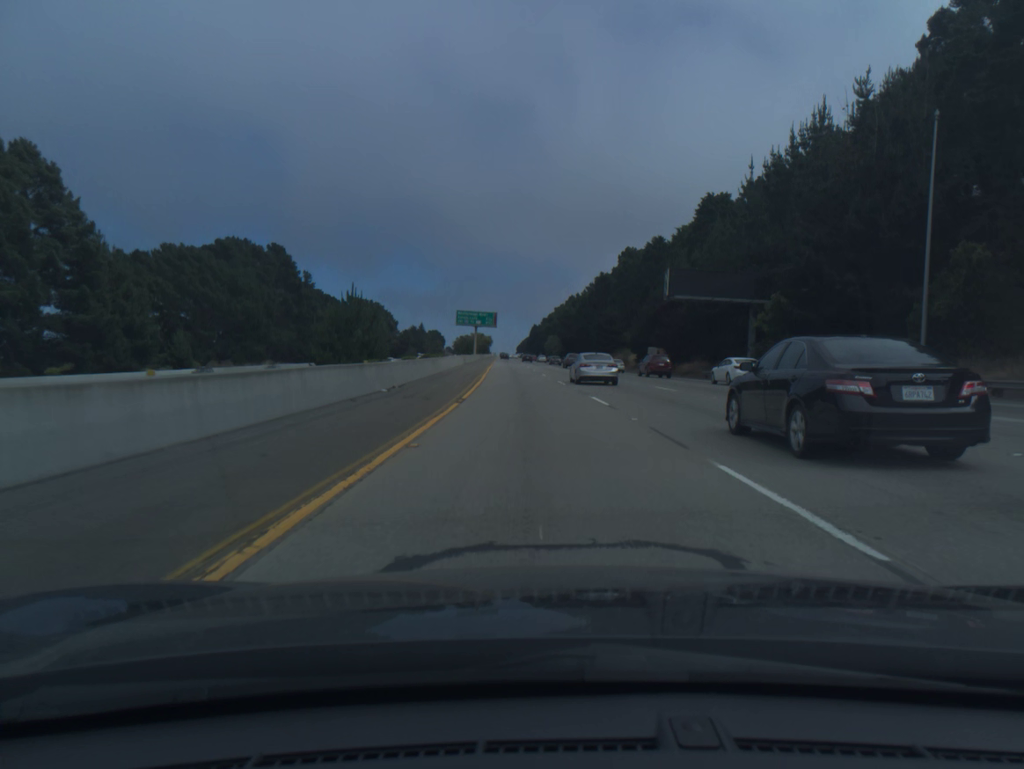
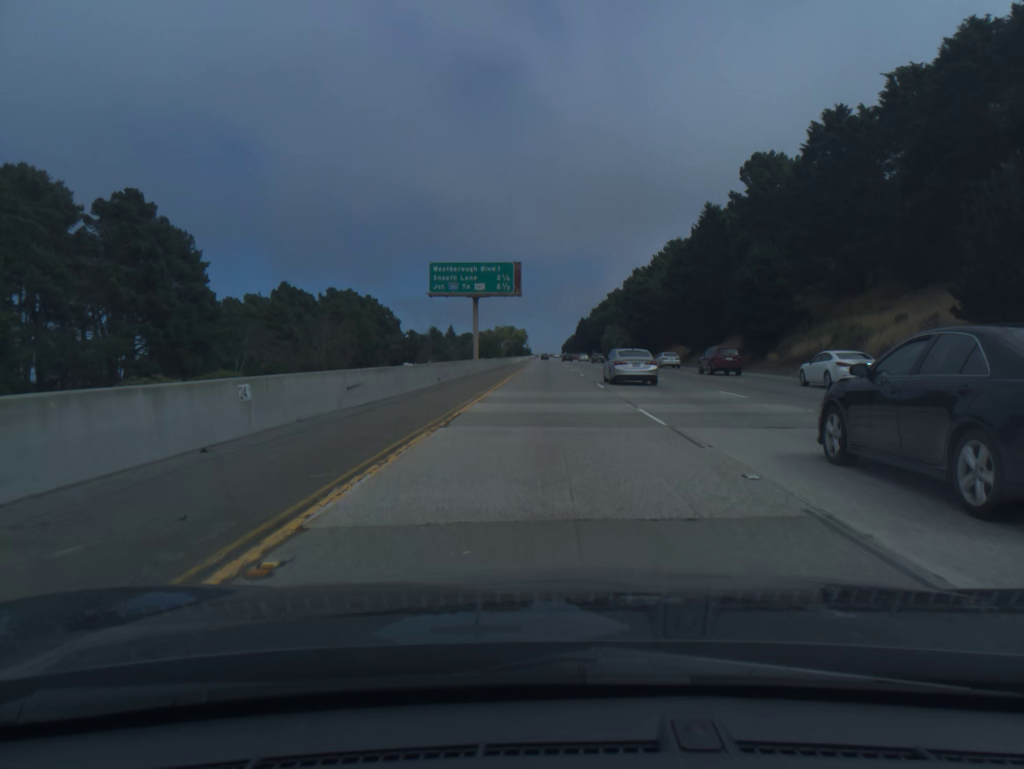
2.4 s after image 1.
(-3.2, +78.7) m; -3°
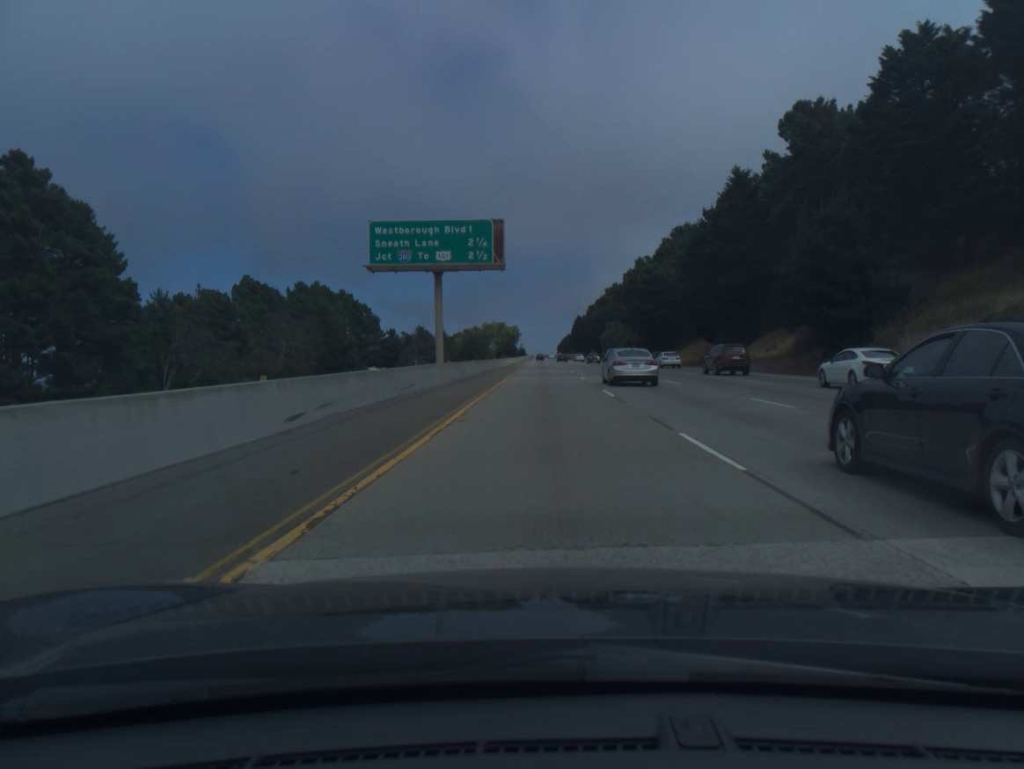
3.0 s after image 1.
(0.0, +19.6) m; 0°
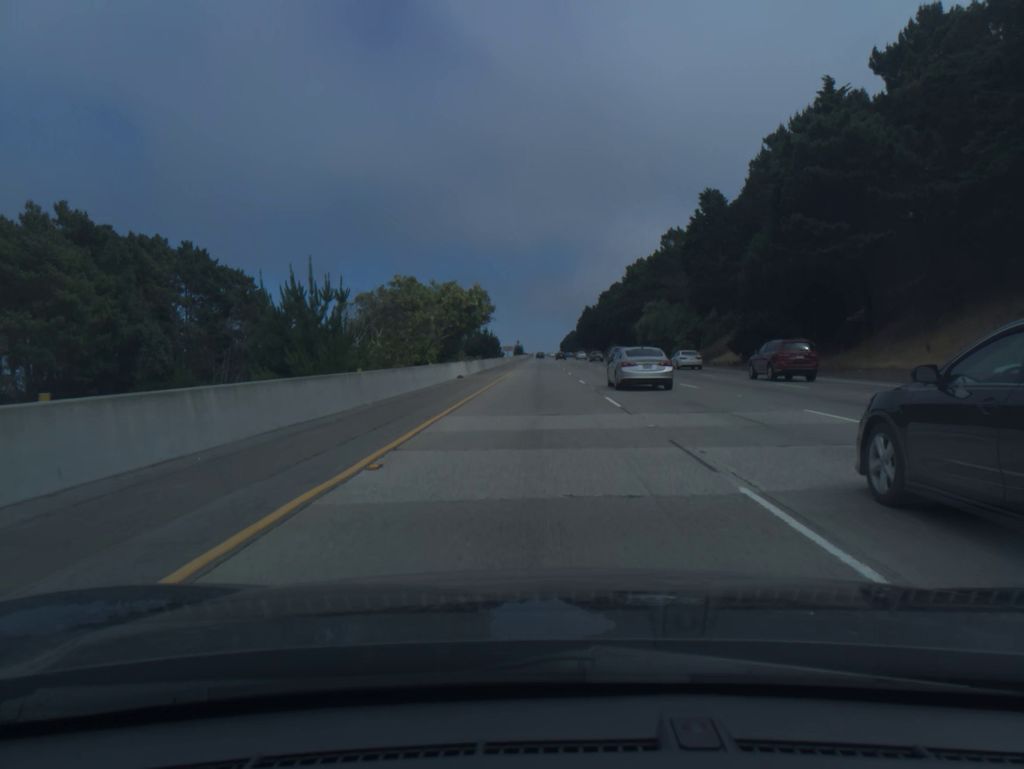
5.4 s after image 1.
(+0.1, +78.5) m; 0°
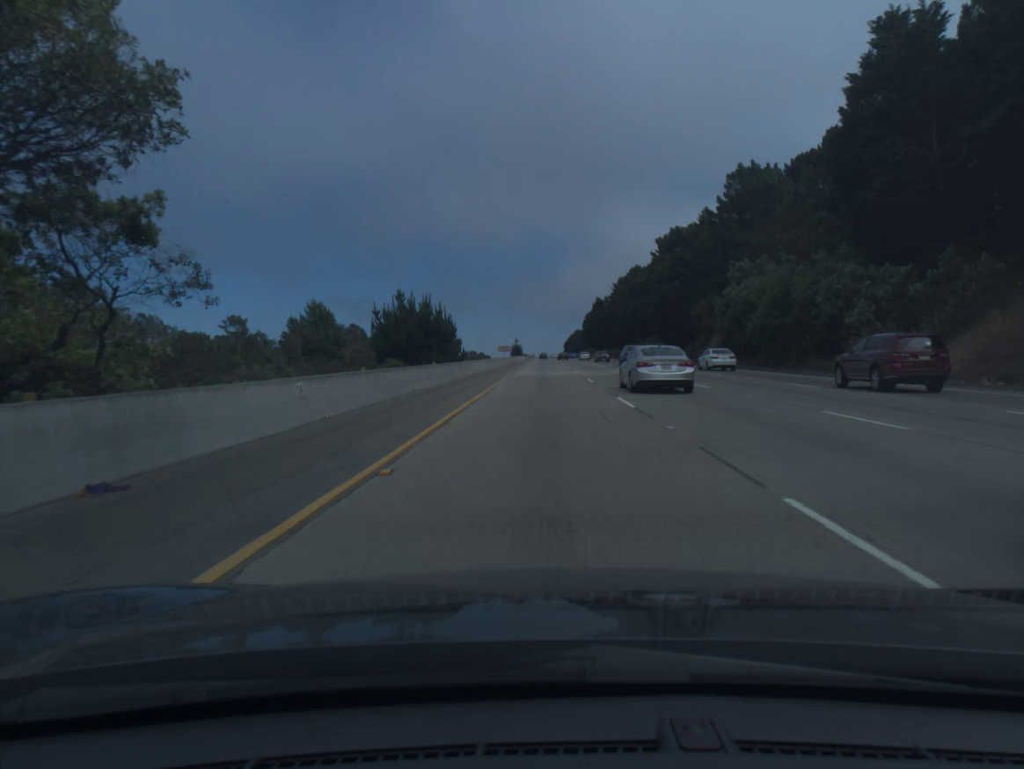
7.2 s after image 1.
(-0.1, +58.9) m; 0°
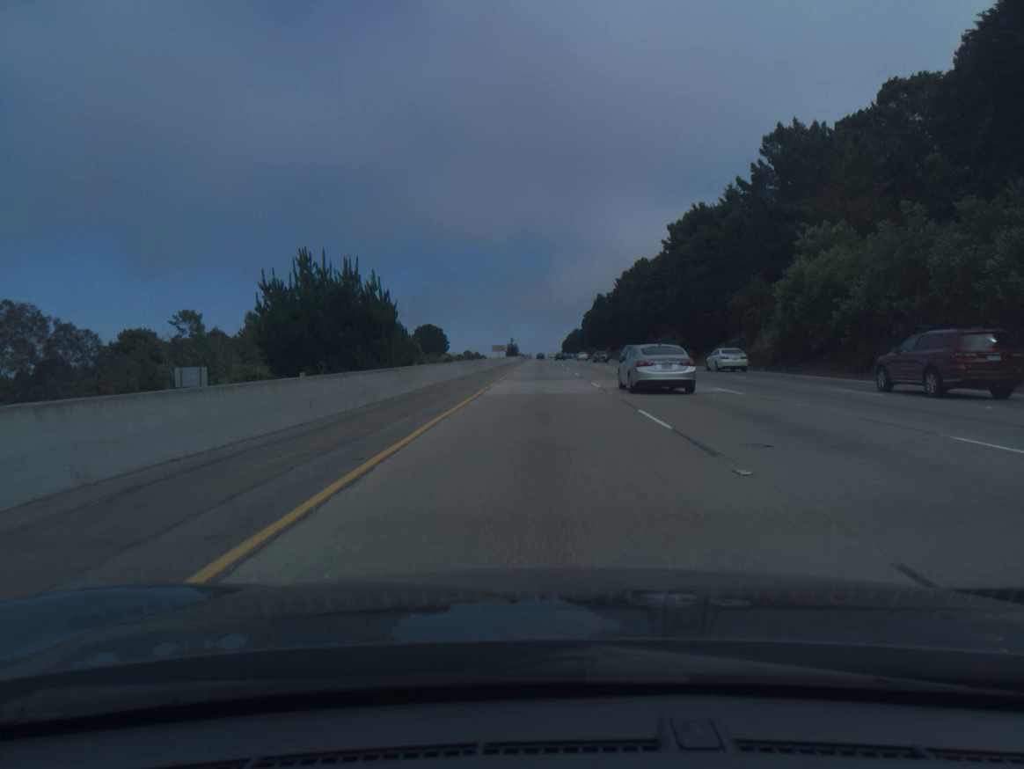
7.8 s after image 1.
(0.0, +19.7) m; 0°
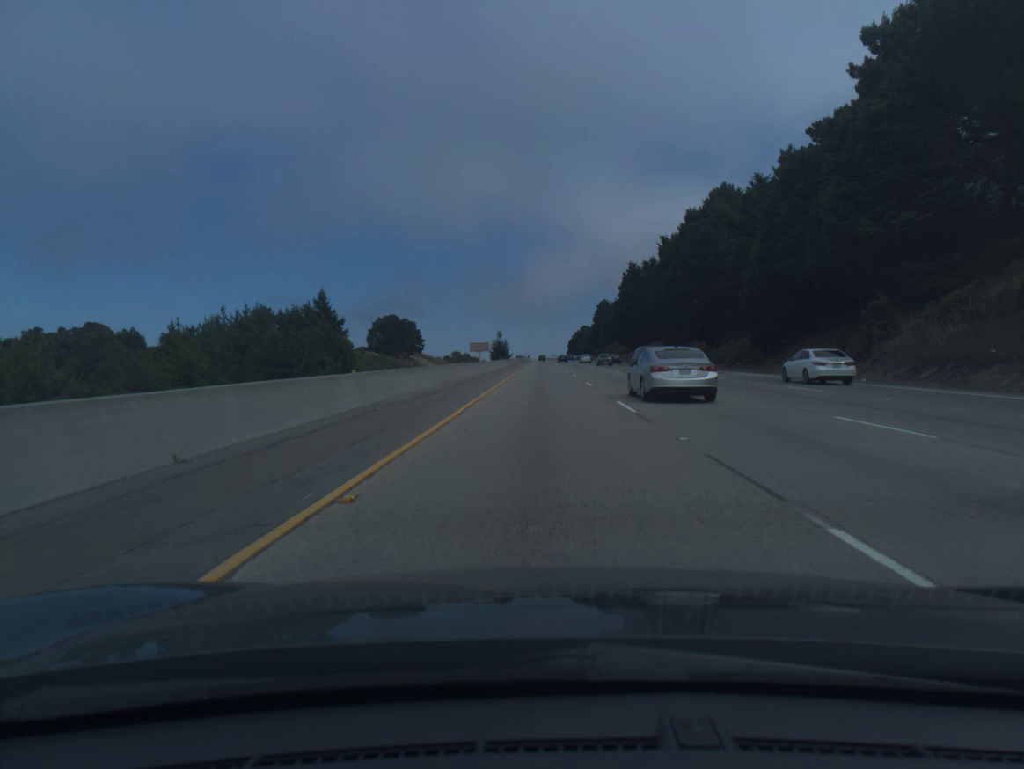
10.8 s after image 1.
(0.0, +98.1) m; 0°
